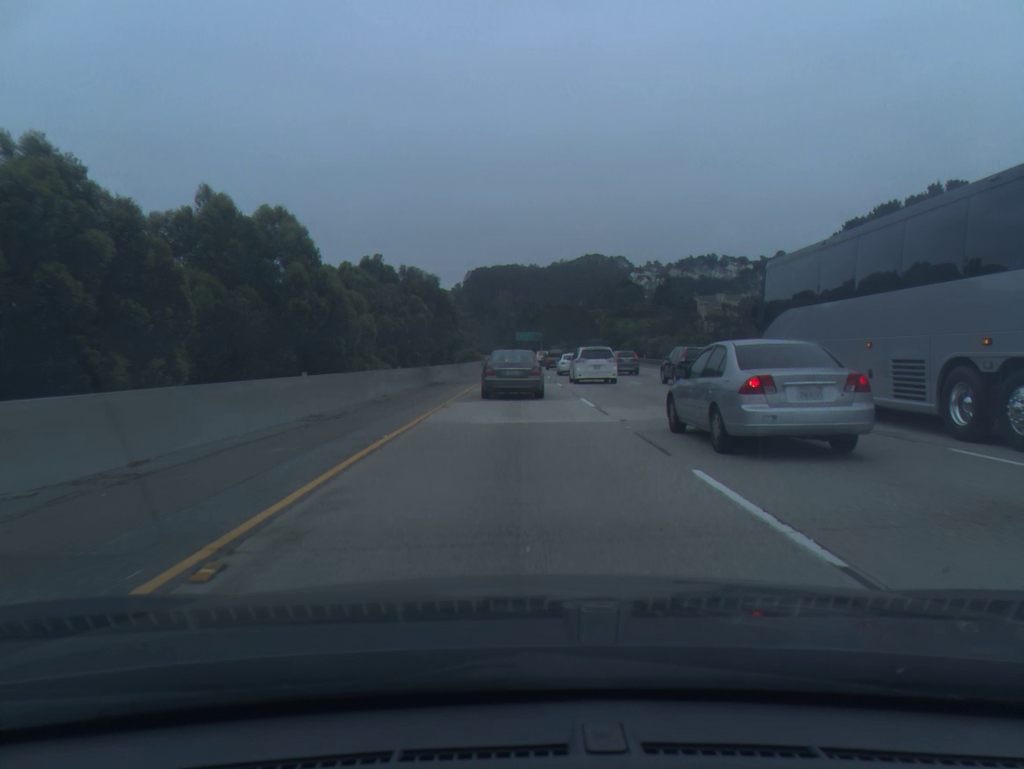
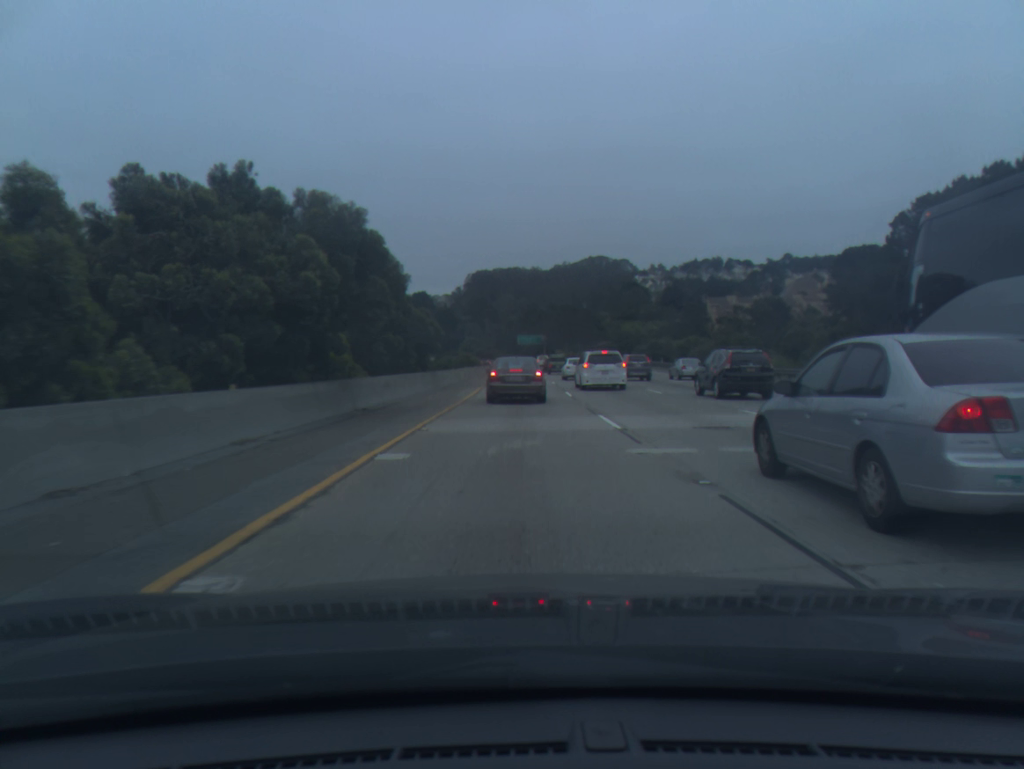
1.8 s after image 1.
(+0.1, +19.5) m; 0°
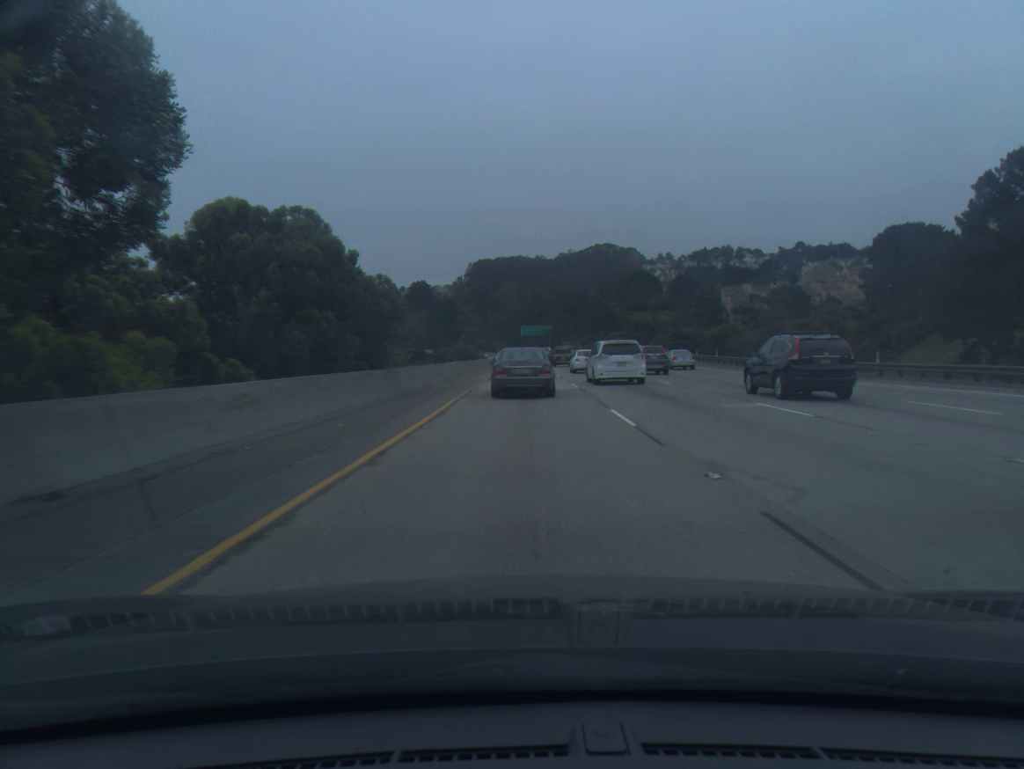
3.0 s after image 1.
(0.0, +15.2) m; 0°
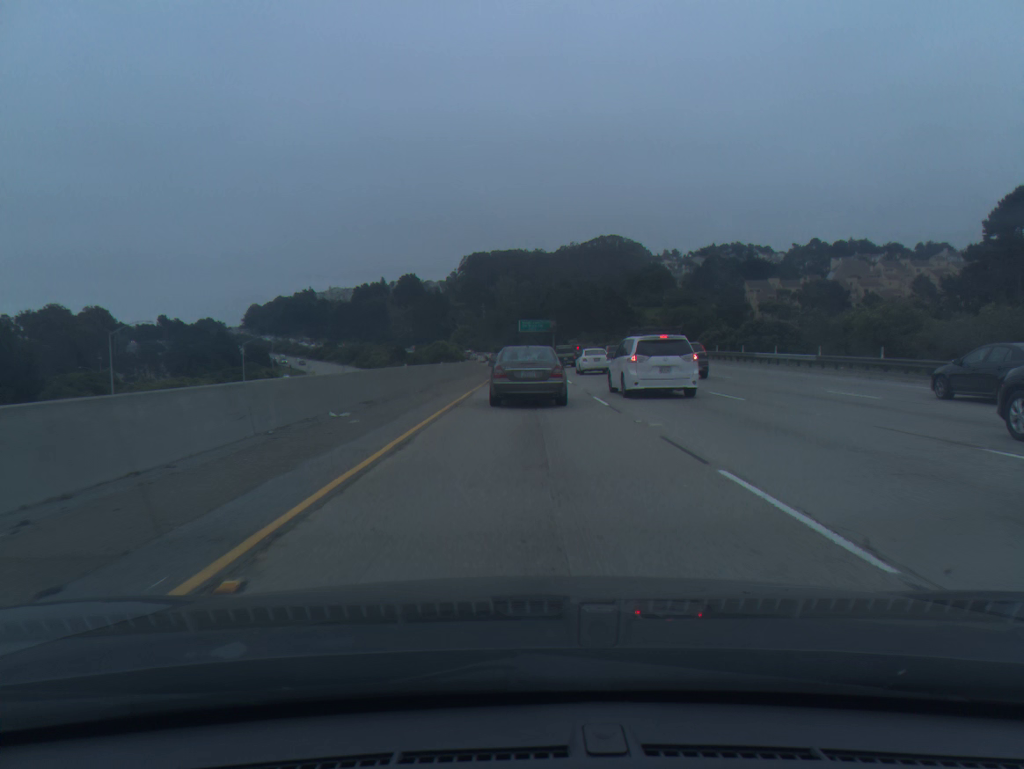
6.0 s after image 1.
(0.0, +38.6) m; 0°
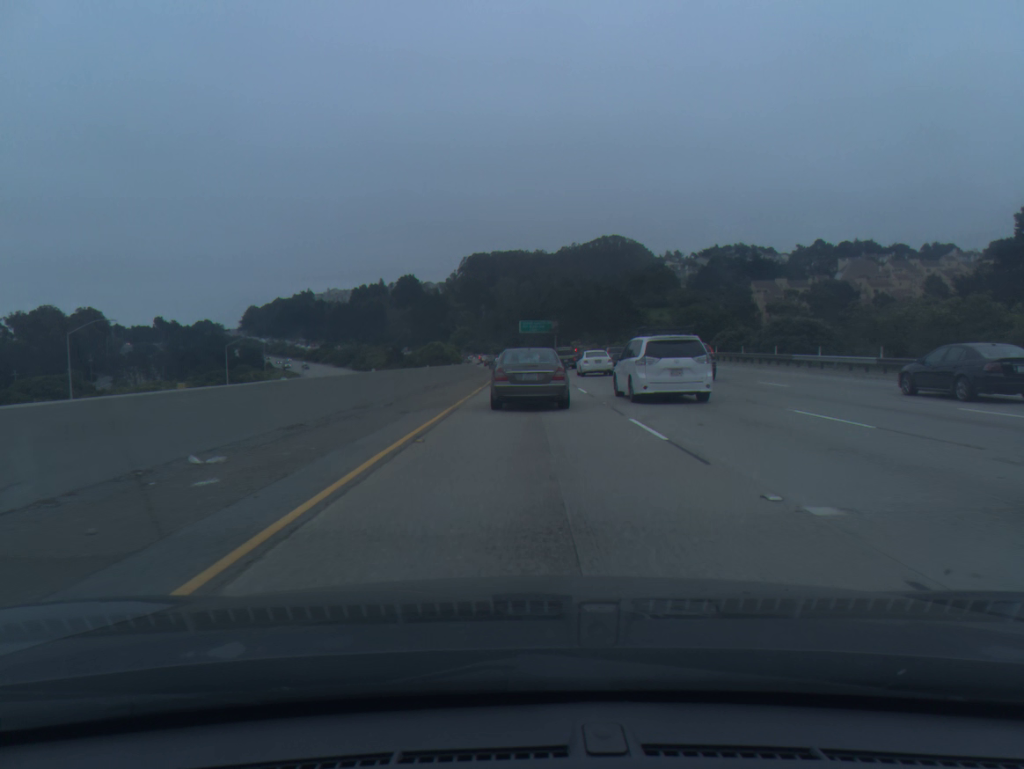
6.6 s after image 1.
(0.0, +7.4) m; 0°
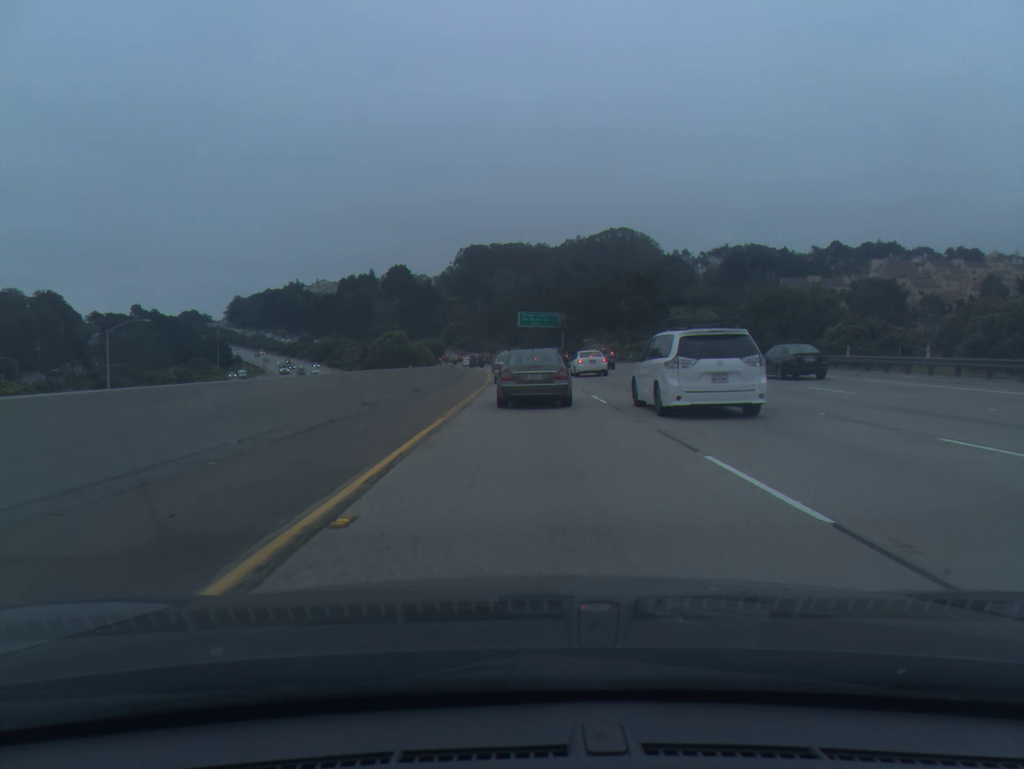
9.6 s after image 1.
(-0.1, +34.9) m; 0°
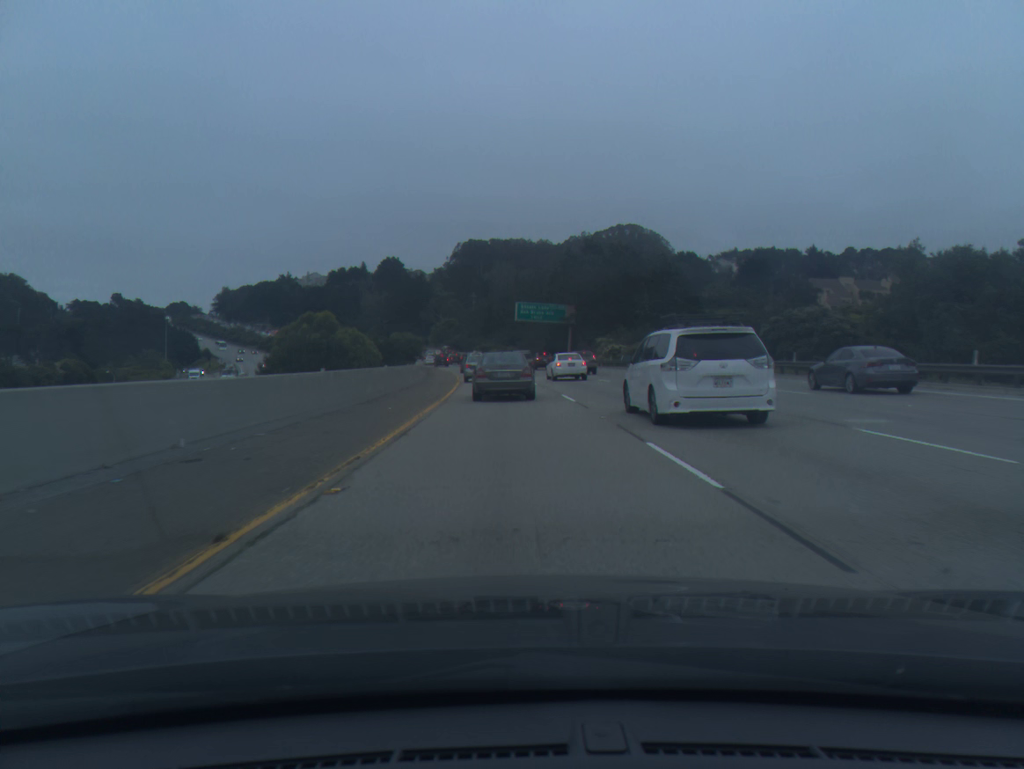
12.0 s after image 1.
(+0.4, +27.7) m; 0°
